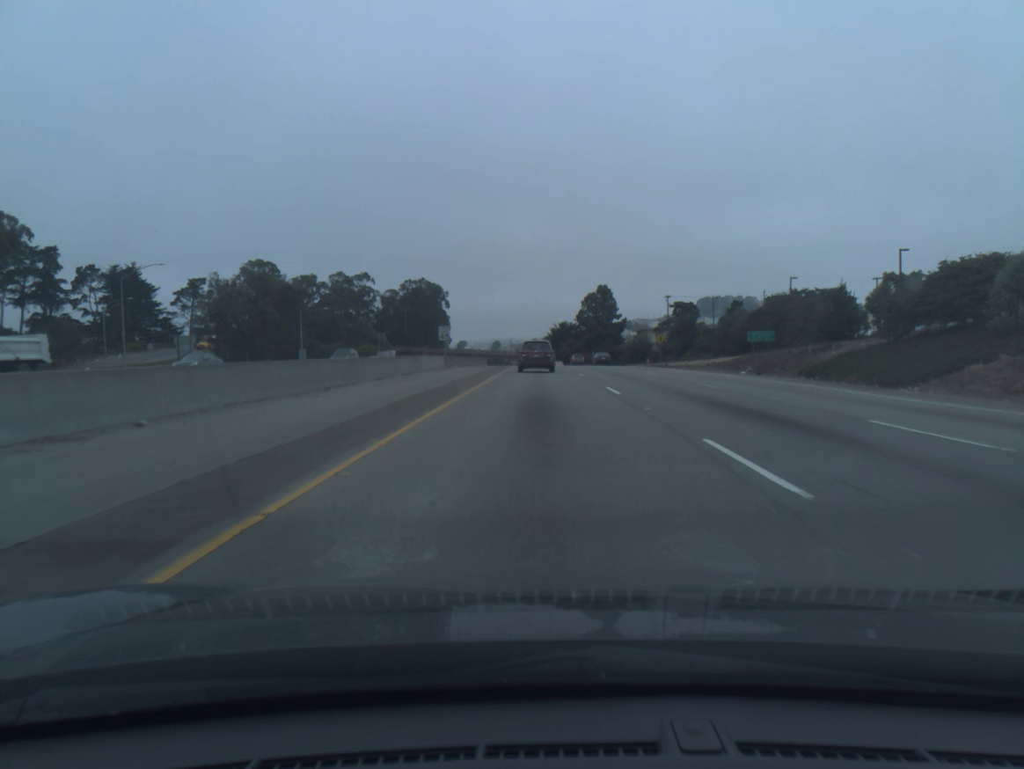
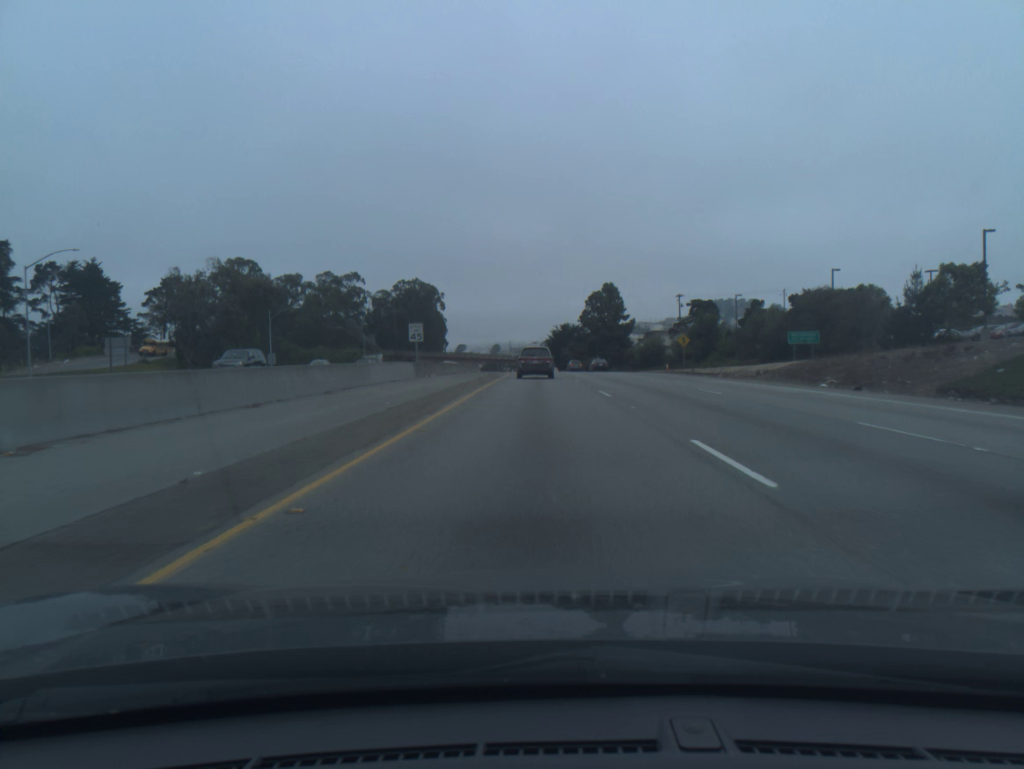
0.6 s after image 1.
(0.0, +14.1) m; 0°
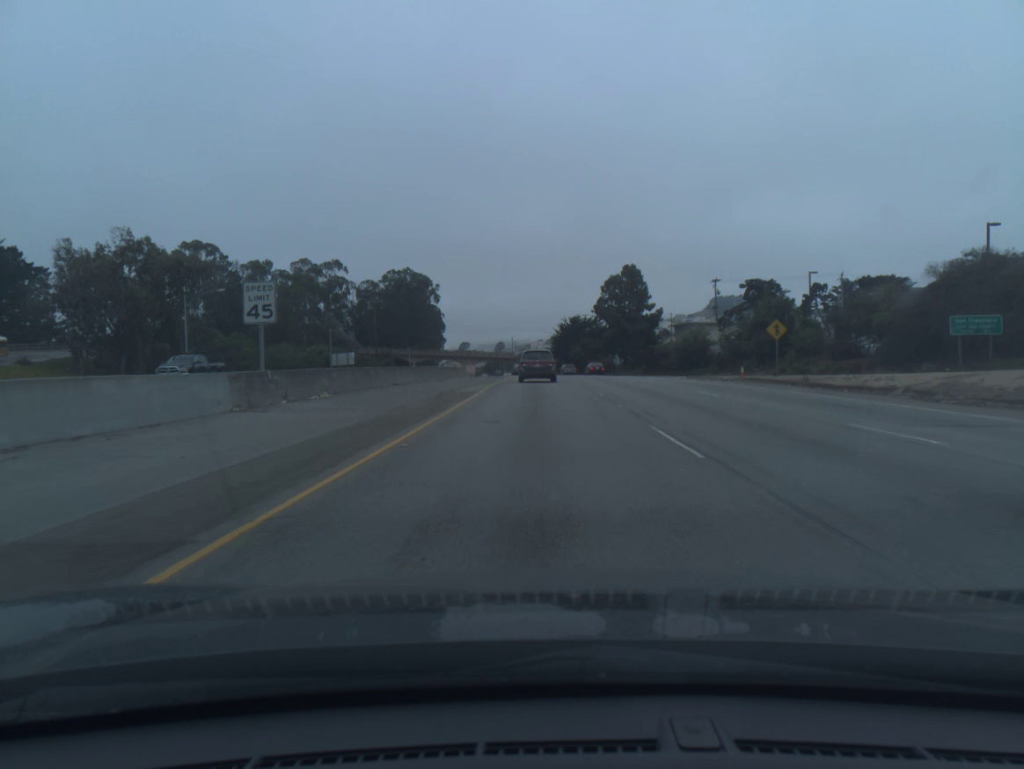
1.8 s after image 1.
(-0.1, +27.8) m; 0°
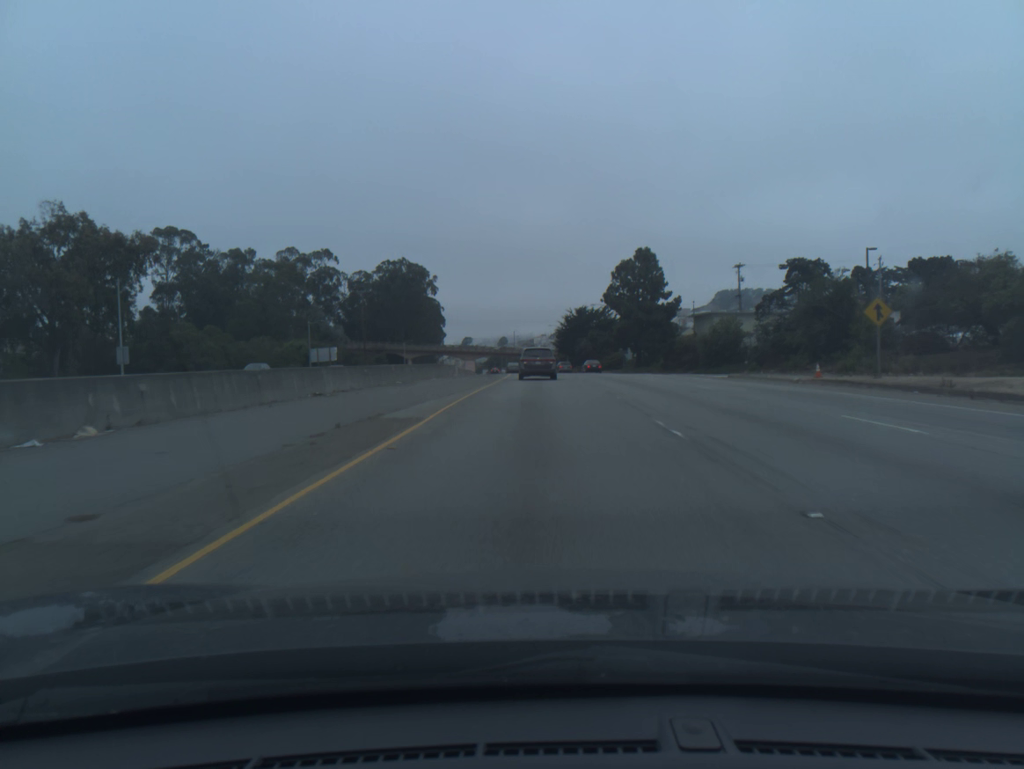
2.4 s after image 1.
(0.0, +13.7) m; 0°
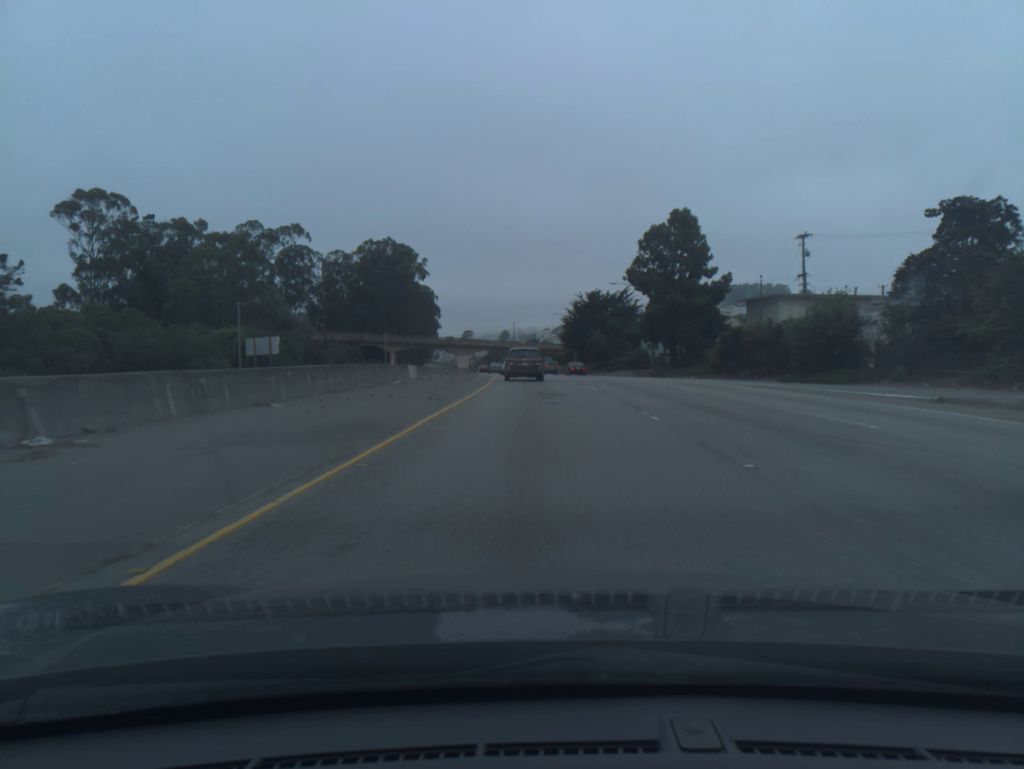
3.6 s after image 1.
(-0.1, +27.2) m; 0°
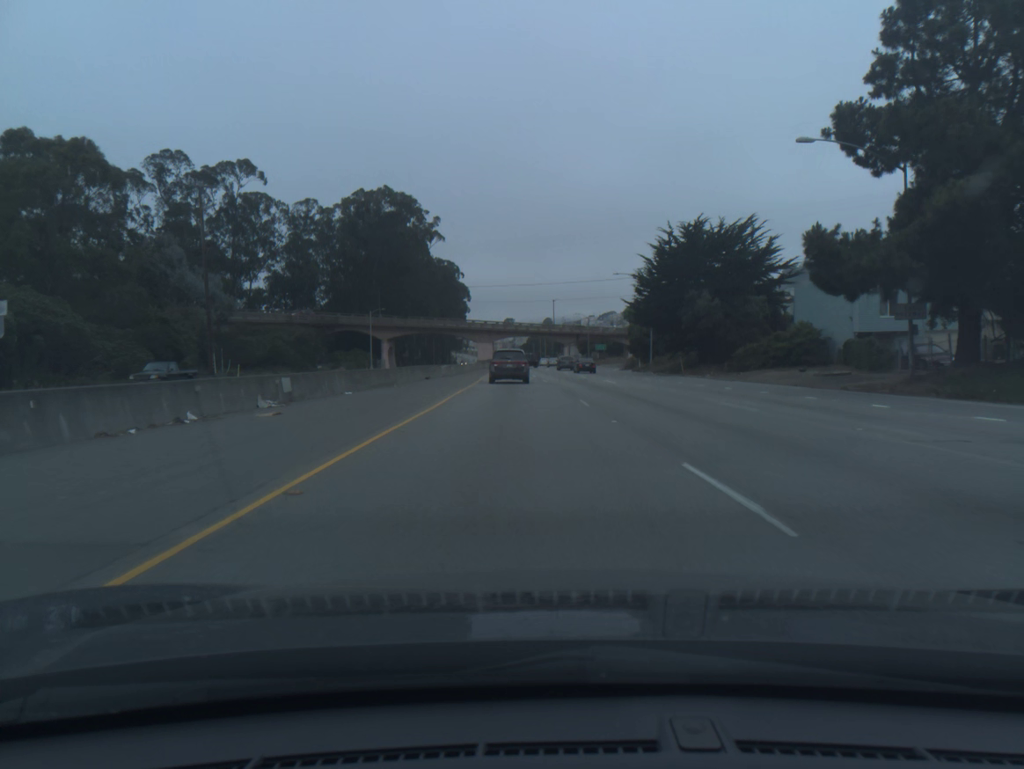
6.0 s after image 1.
(-0.9, +53.5) m; -3°
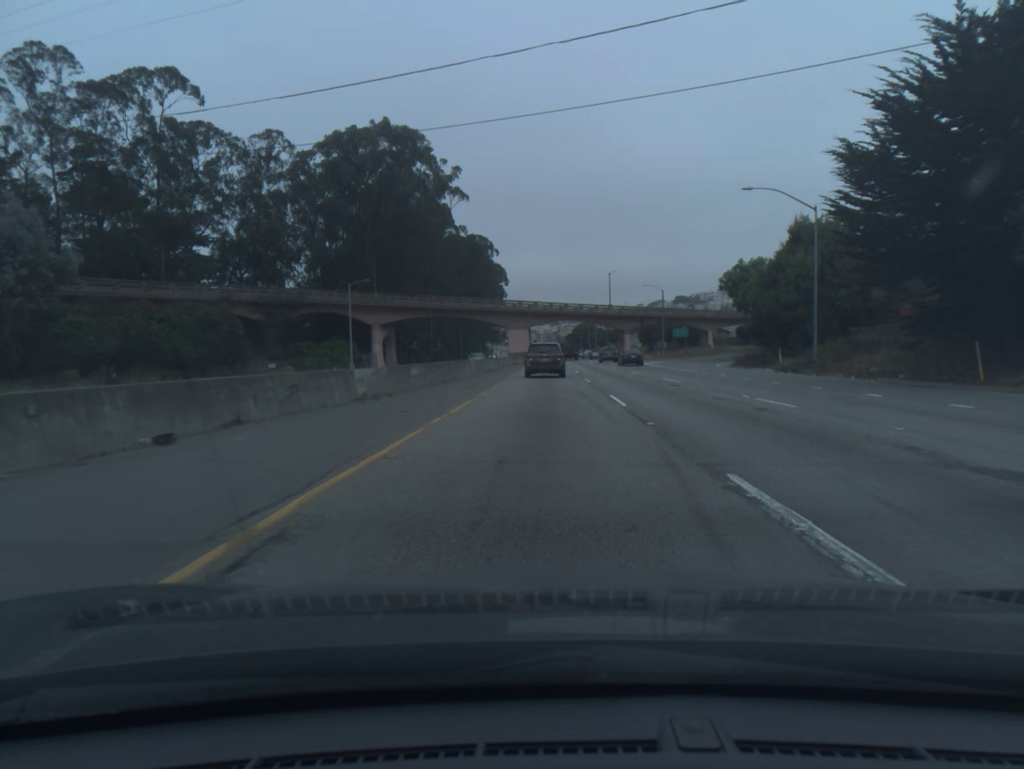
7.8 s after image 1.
(-1.3, +39.3) m; -3°
